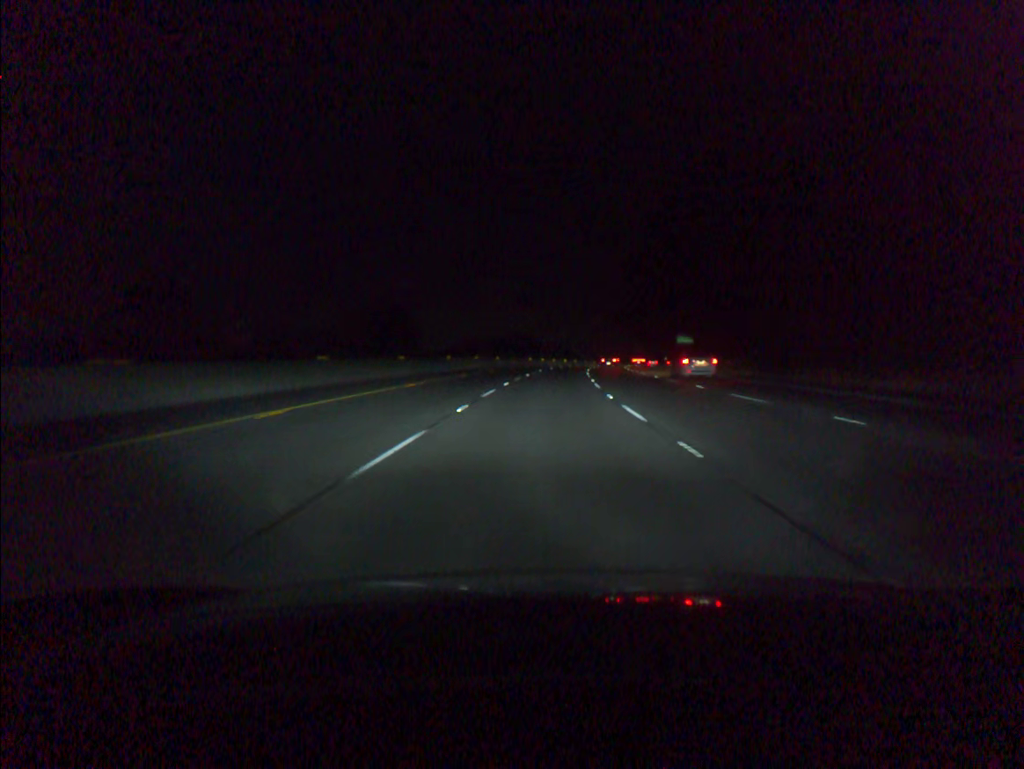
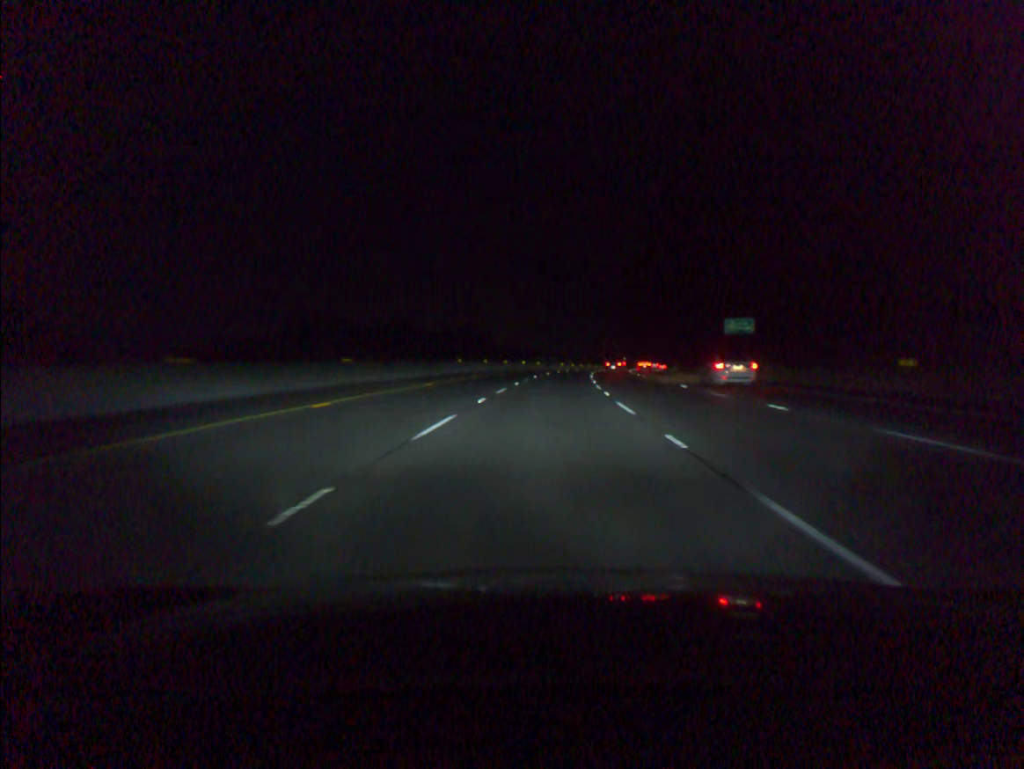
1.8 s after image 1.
(+1.5, +54.8) m; +3°
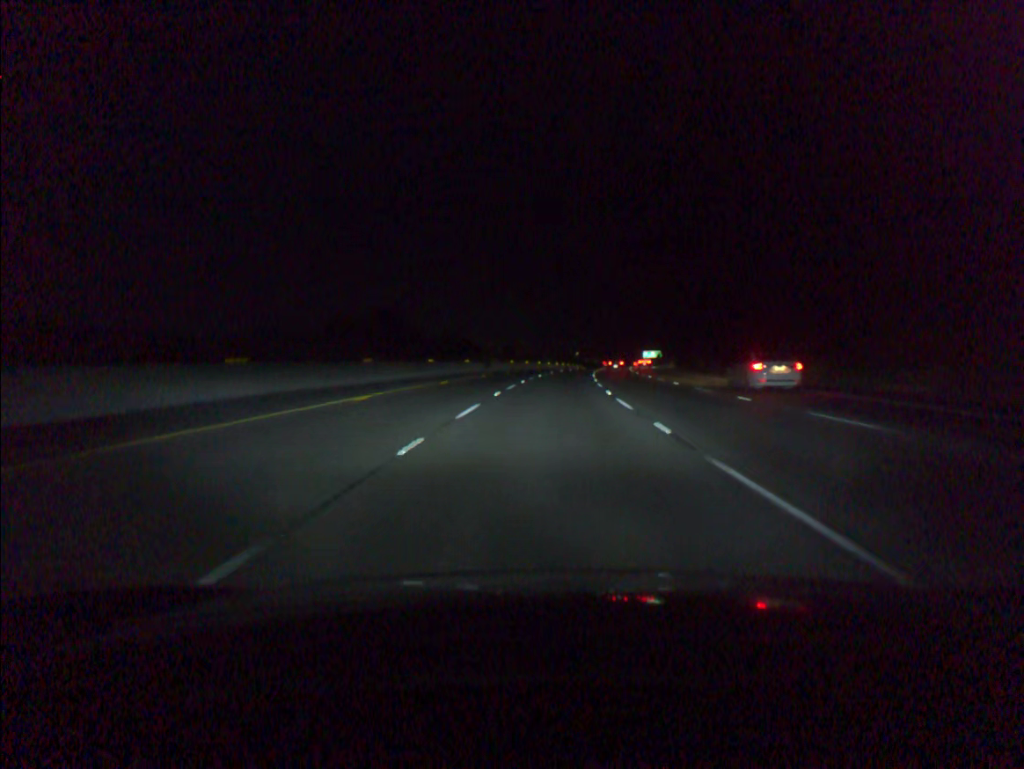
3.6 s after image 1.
(+1.7, +54.9) m; +4°
